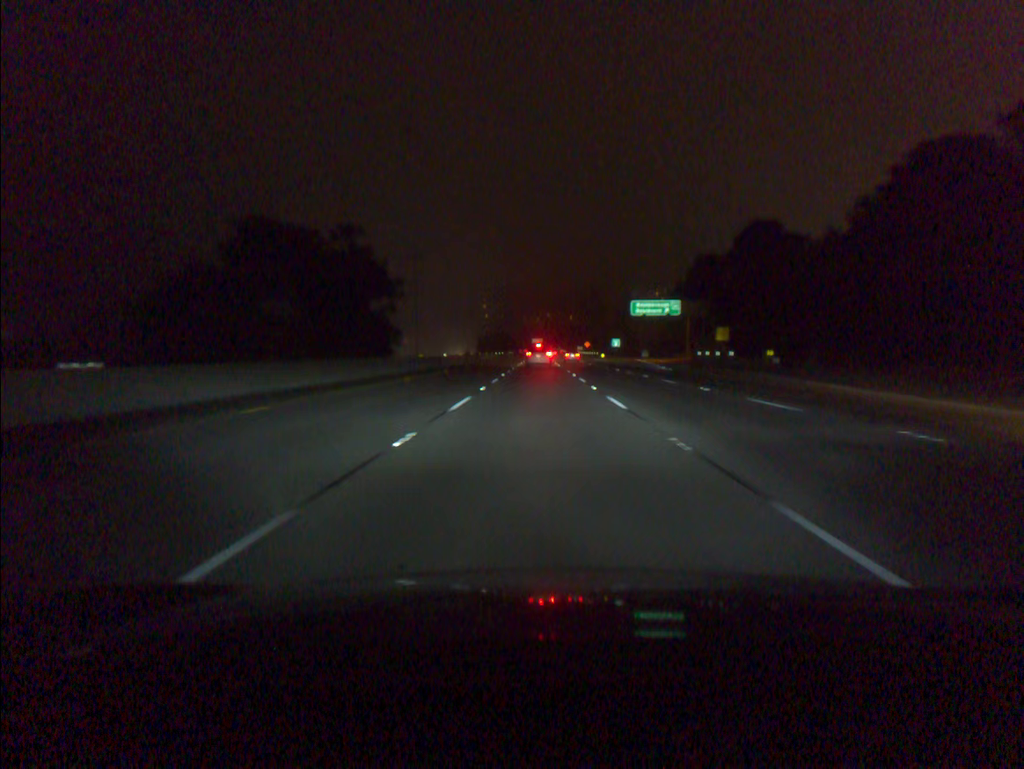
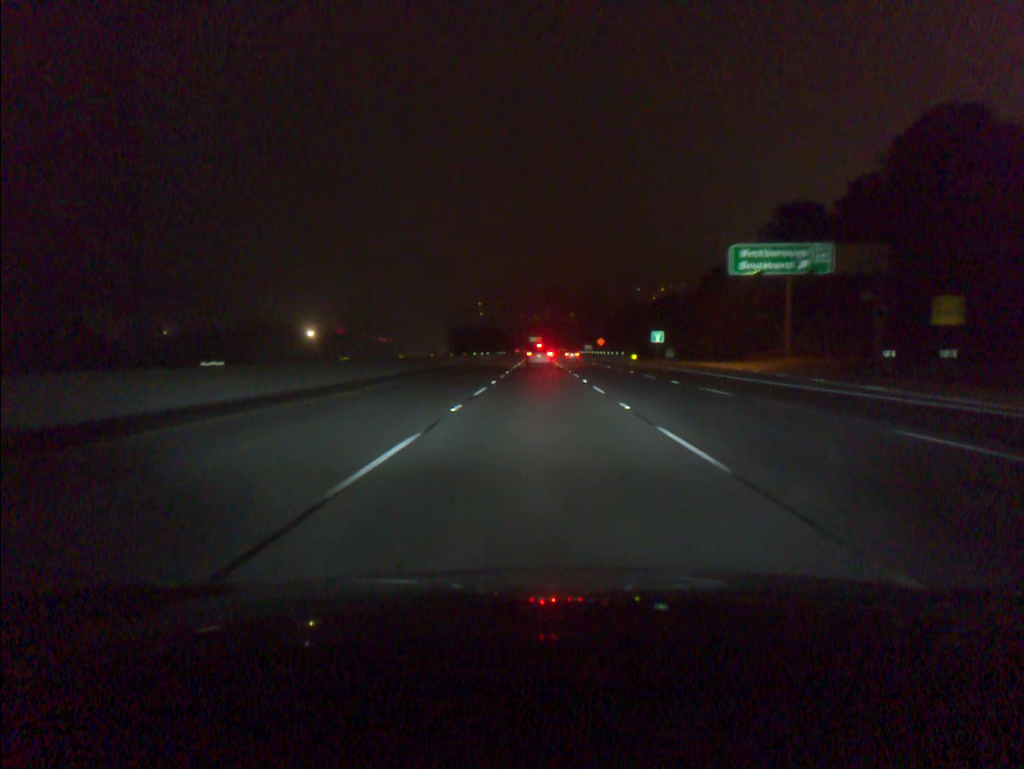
(-0.1, +52.4) m; 0°
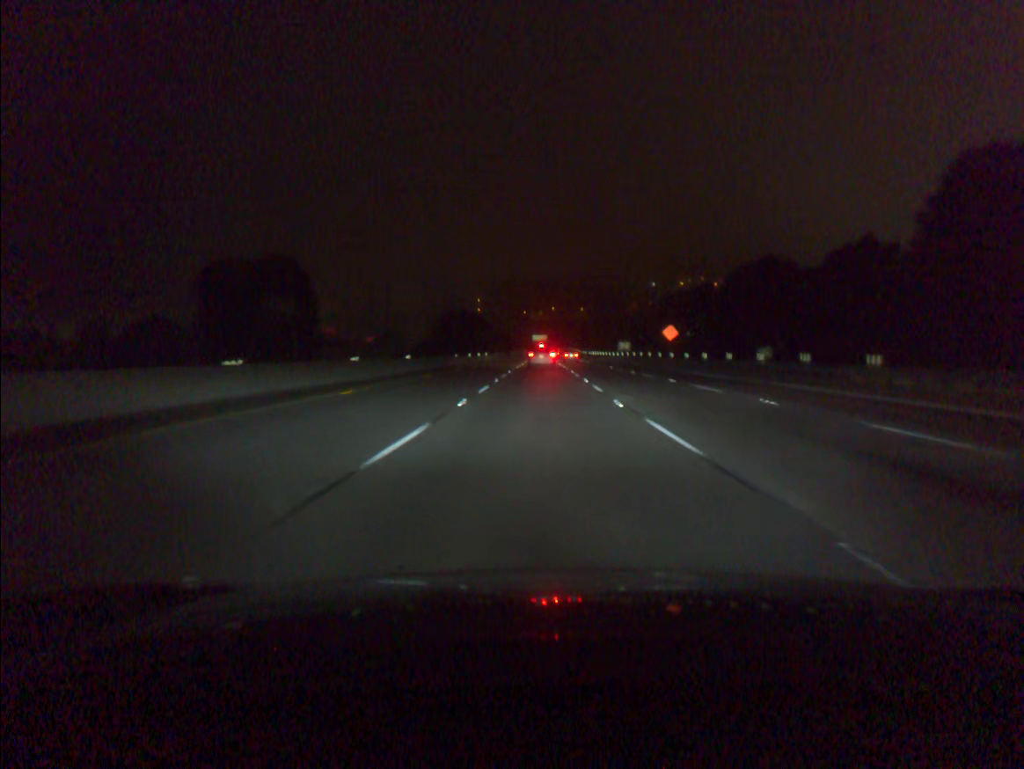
(0.0, +86.6) m; 0°
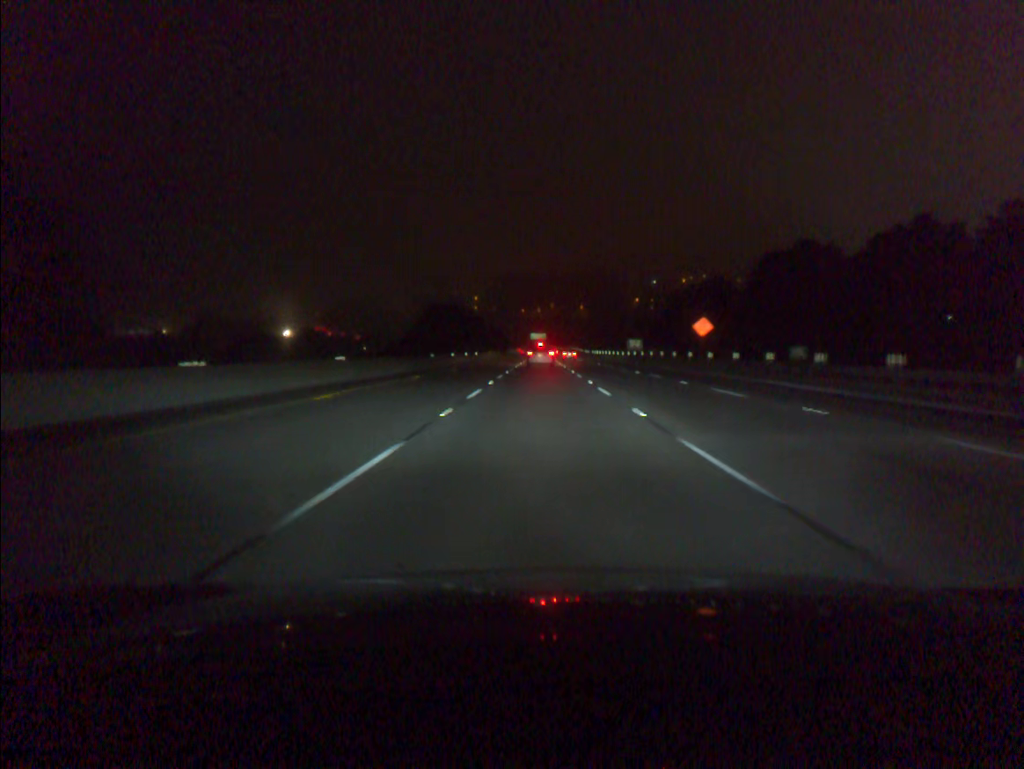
(0.0, +17.2) m; 0°
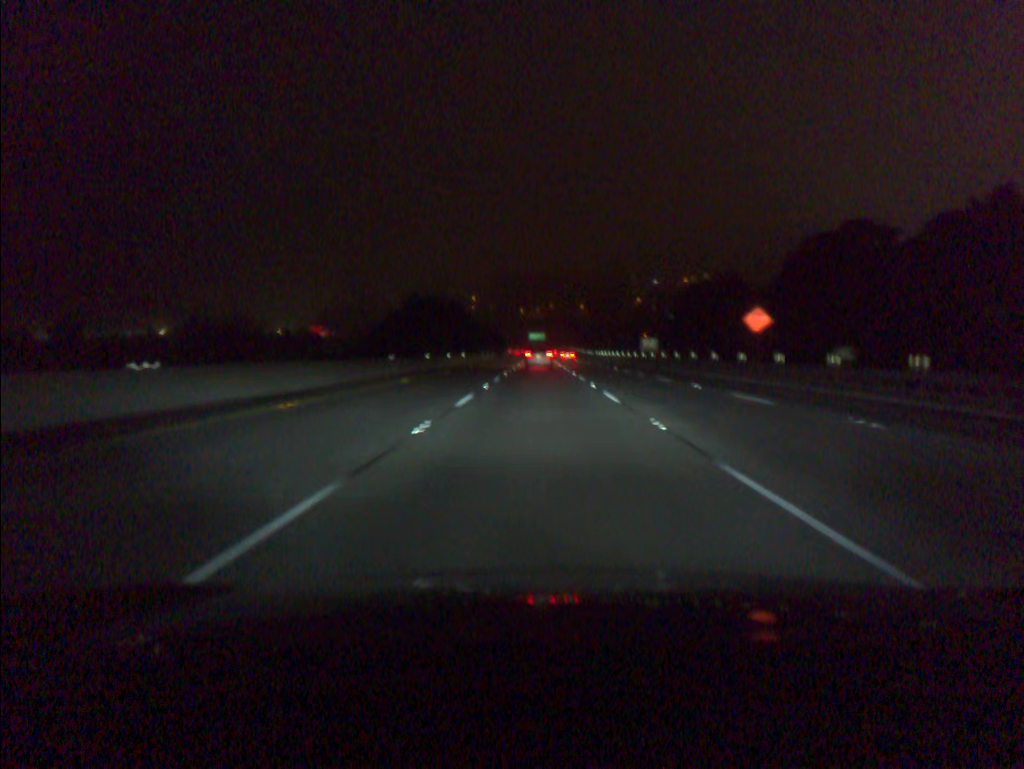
(0.0, +17.1) m; 0°
